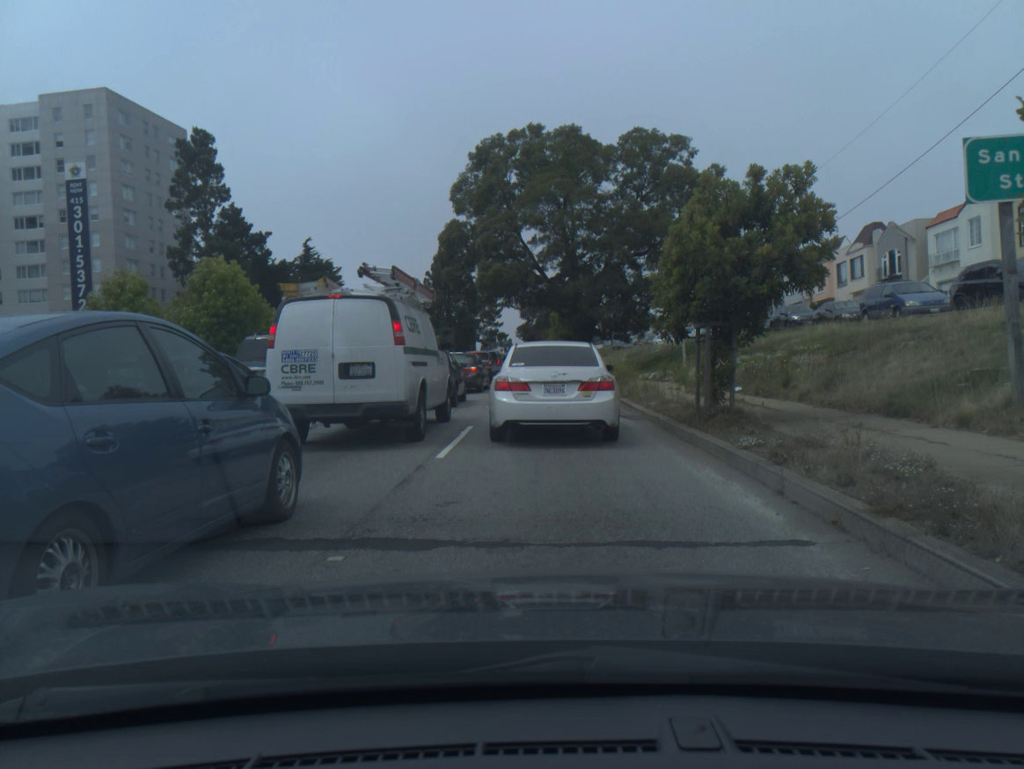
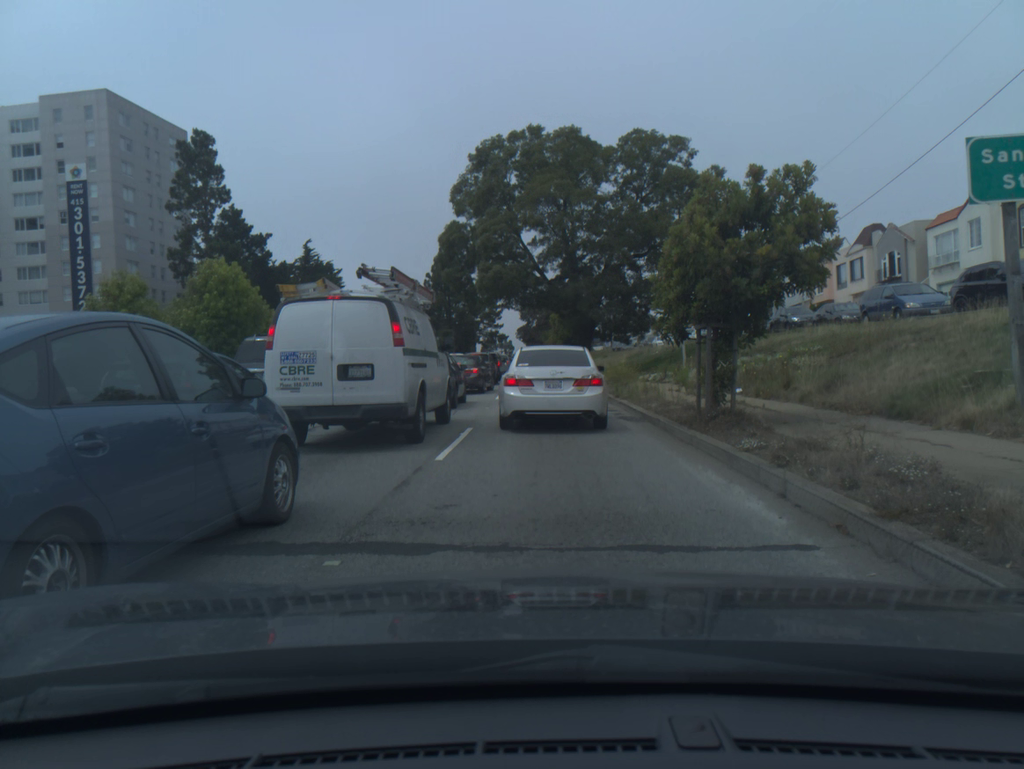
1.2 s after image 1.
(0.0, 0.0) m; 0°
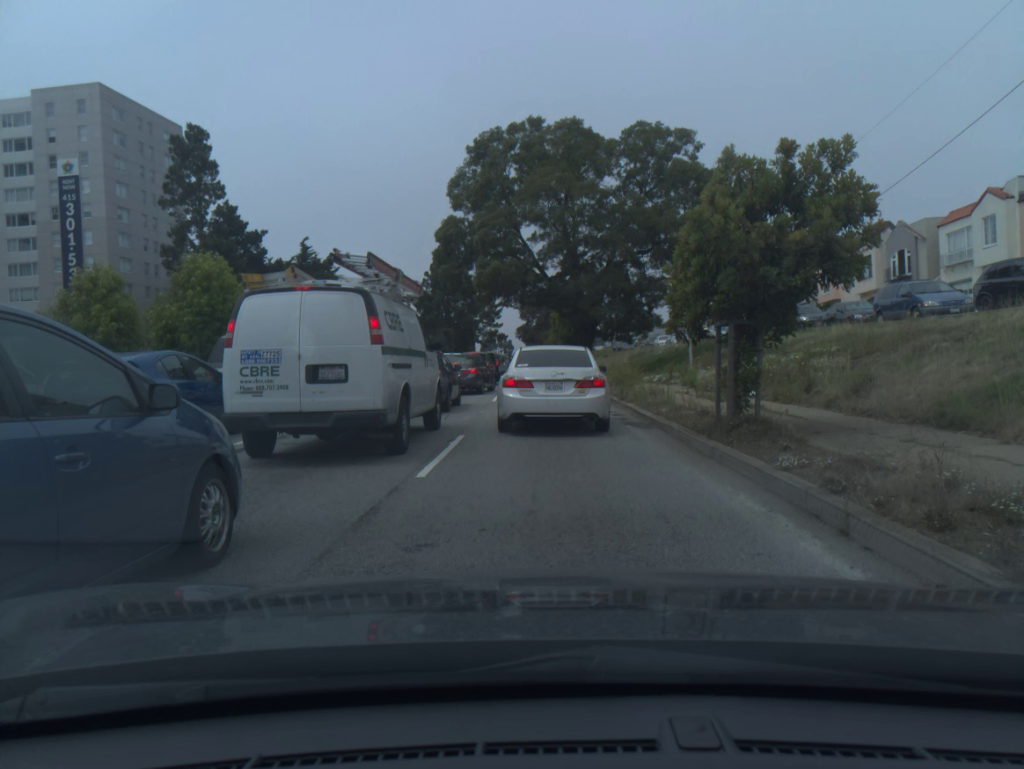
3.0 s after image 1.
(0.0, +0.5) m; 0°
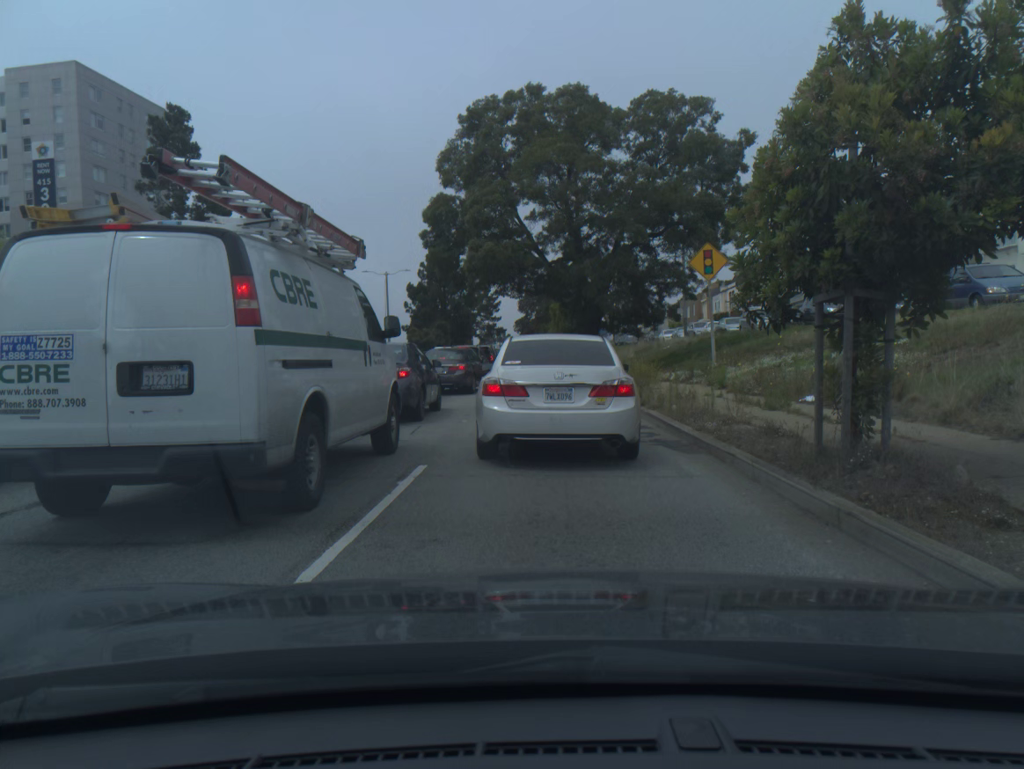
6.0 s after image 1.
(+0.1, +2.2) m; 0°
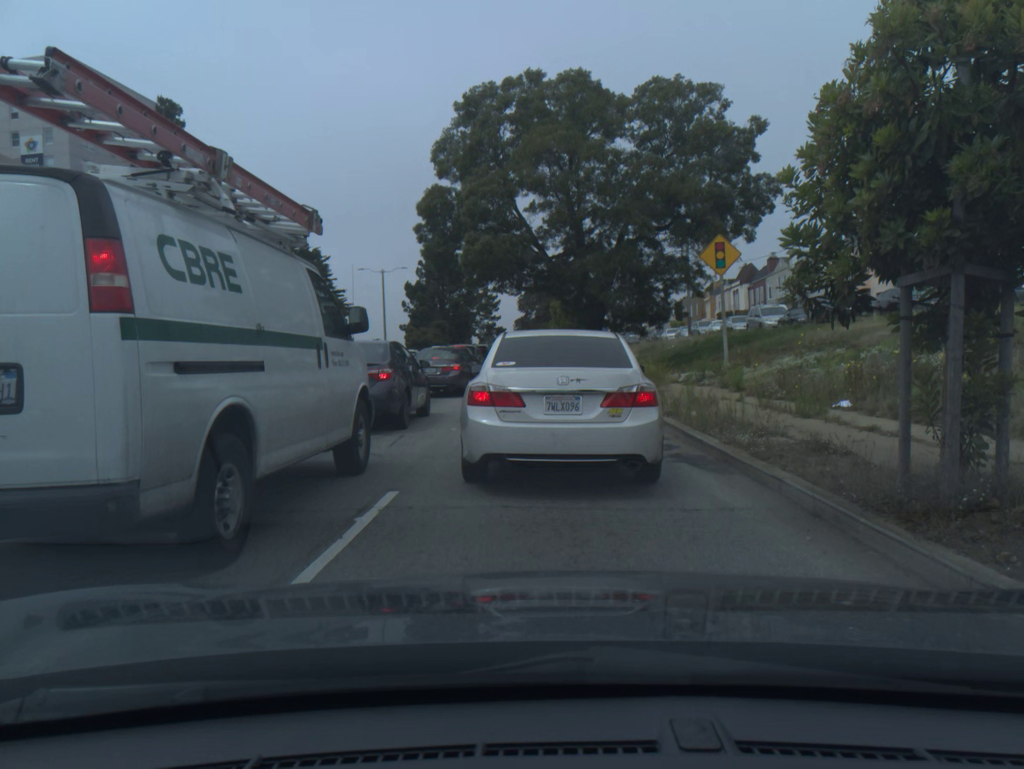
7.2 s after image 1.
(0.0, +1.3) m; 0°
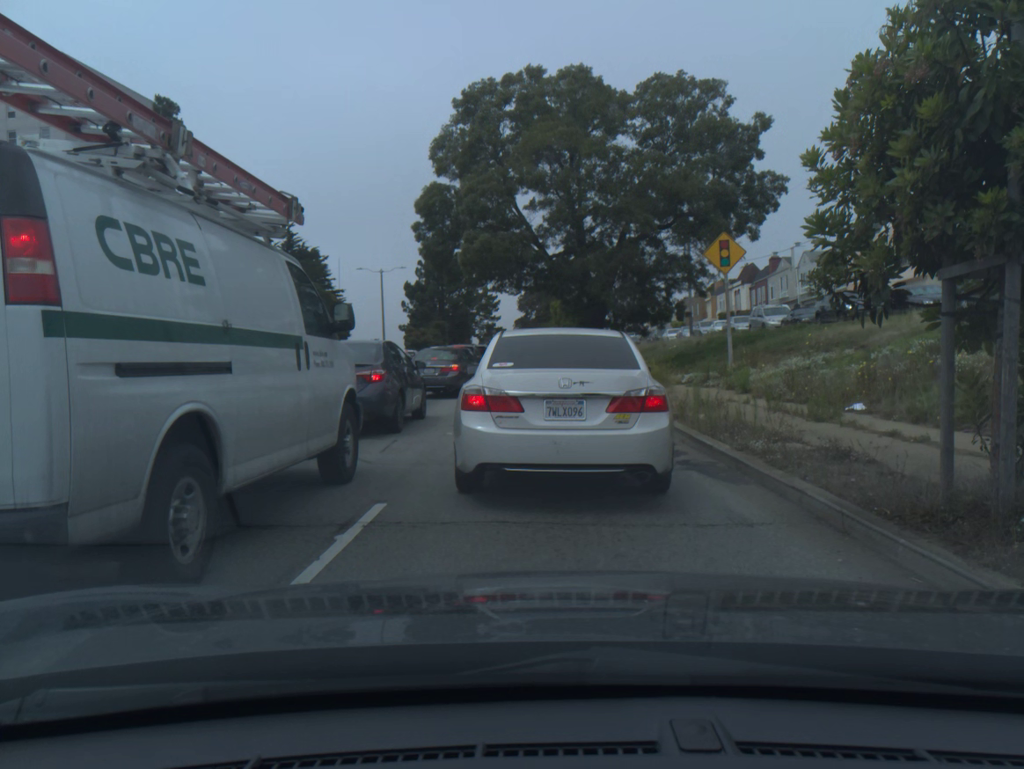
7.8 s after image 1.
(0.0, +0.4) m; 0°
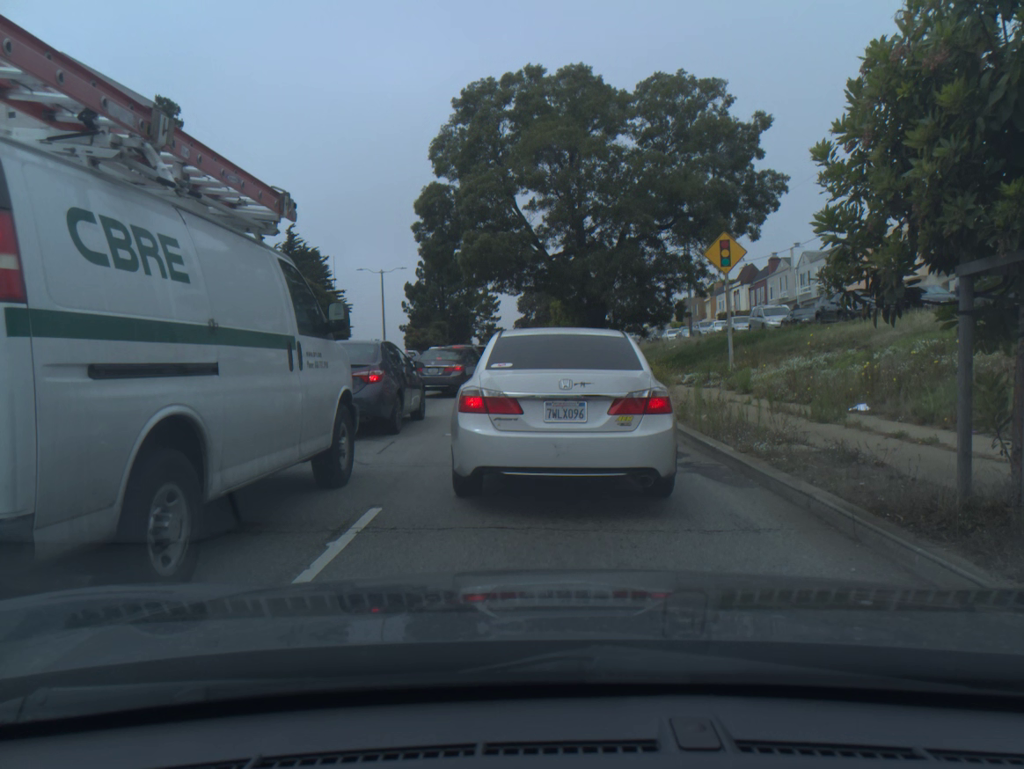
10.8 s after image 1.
(0.0, +0.1) m; 0°
